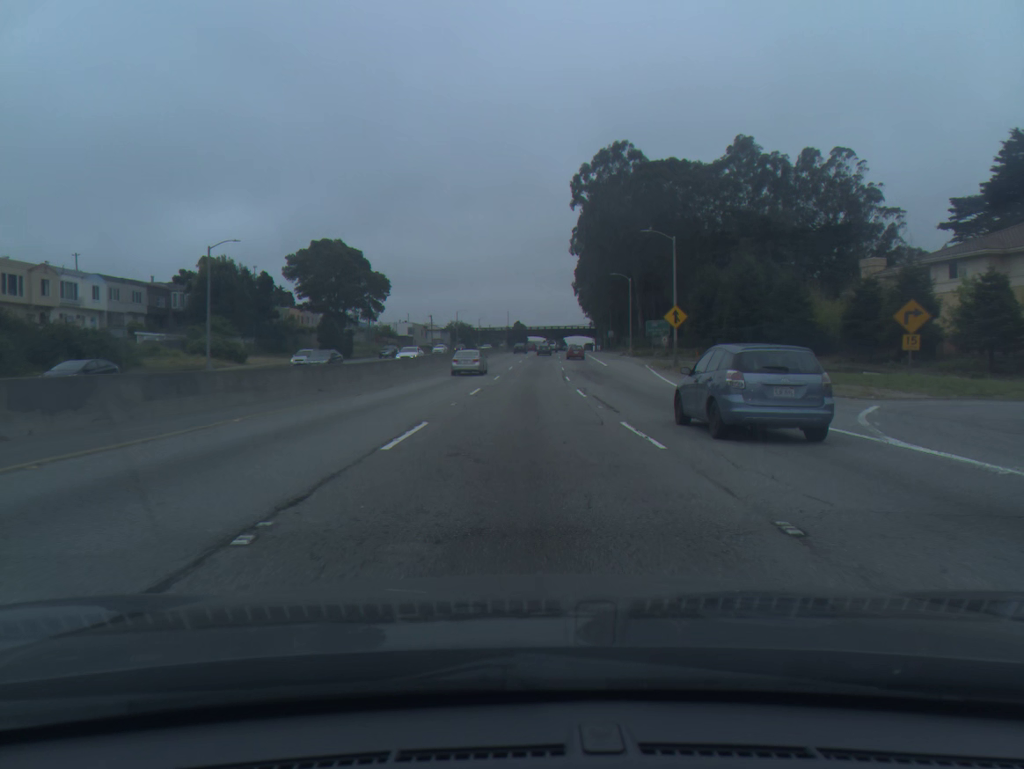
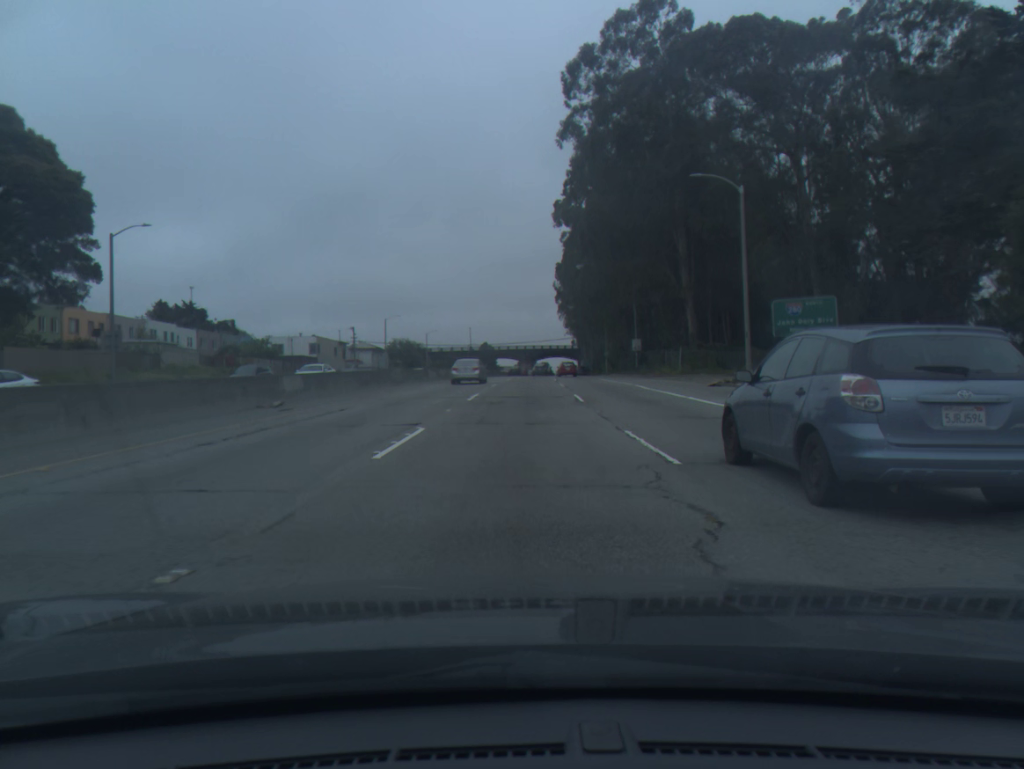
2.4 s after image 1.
(+1.5, +59.4) m; +2°
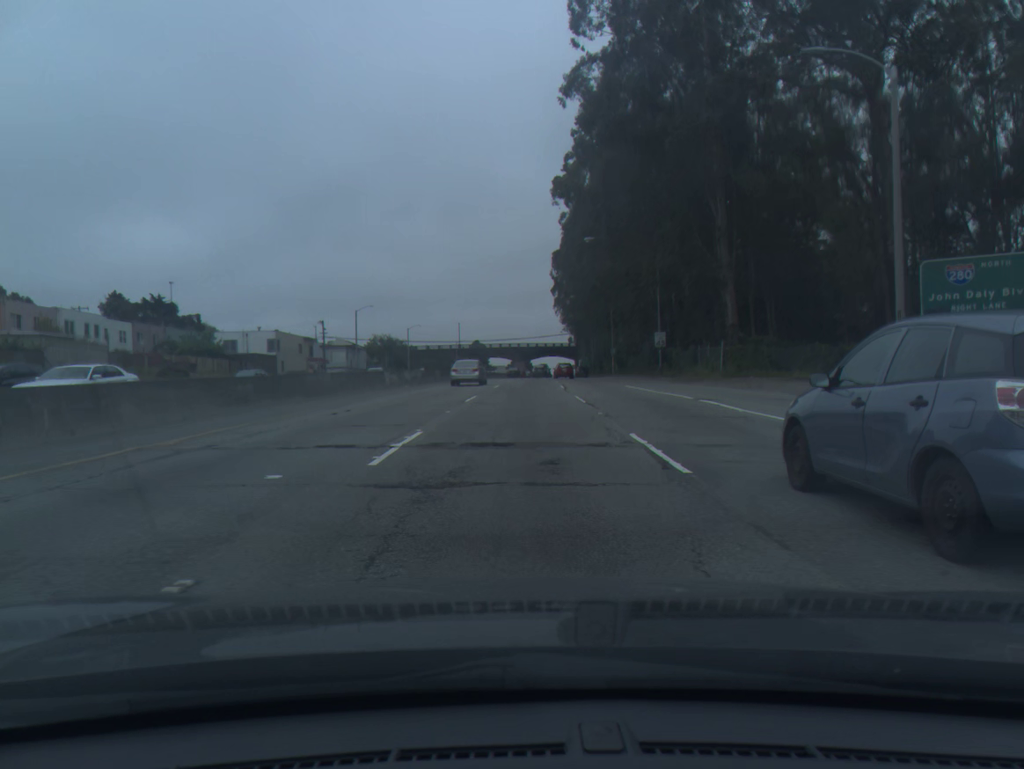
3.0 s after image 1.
(0.0, +15.1) m; 0°
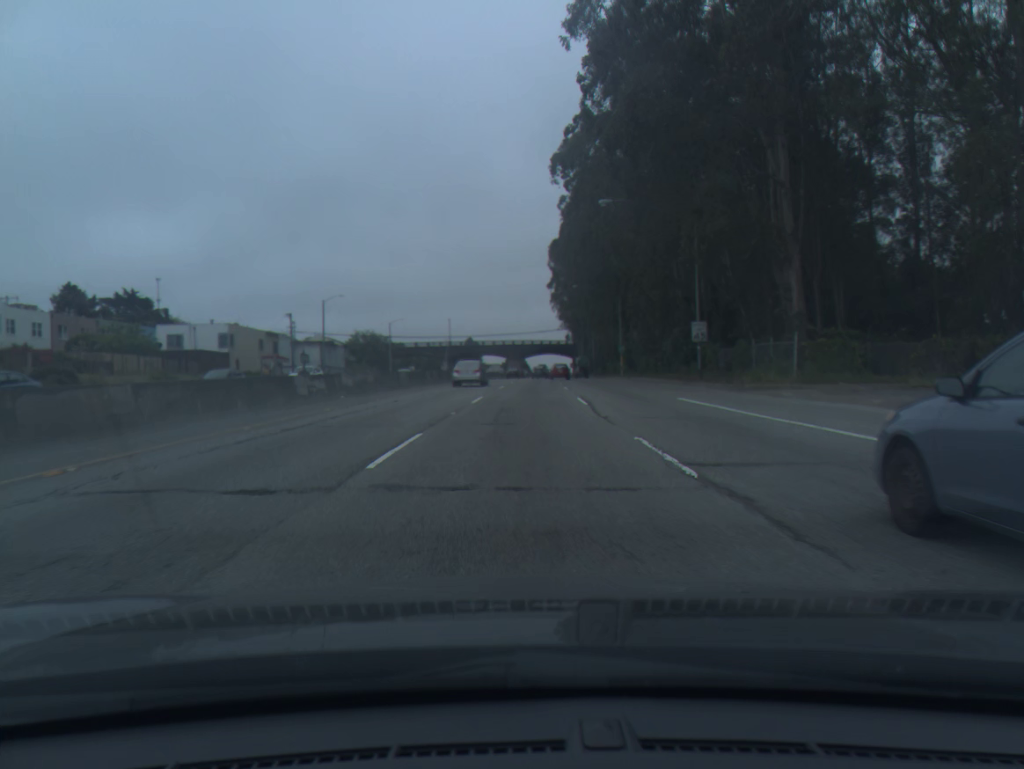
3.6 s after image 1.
(+0.1, +15.2) m; 0°
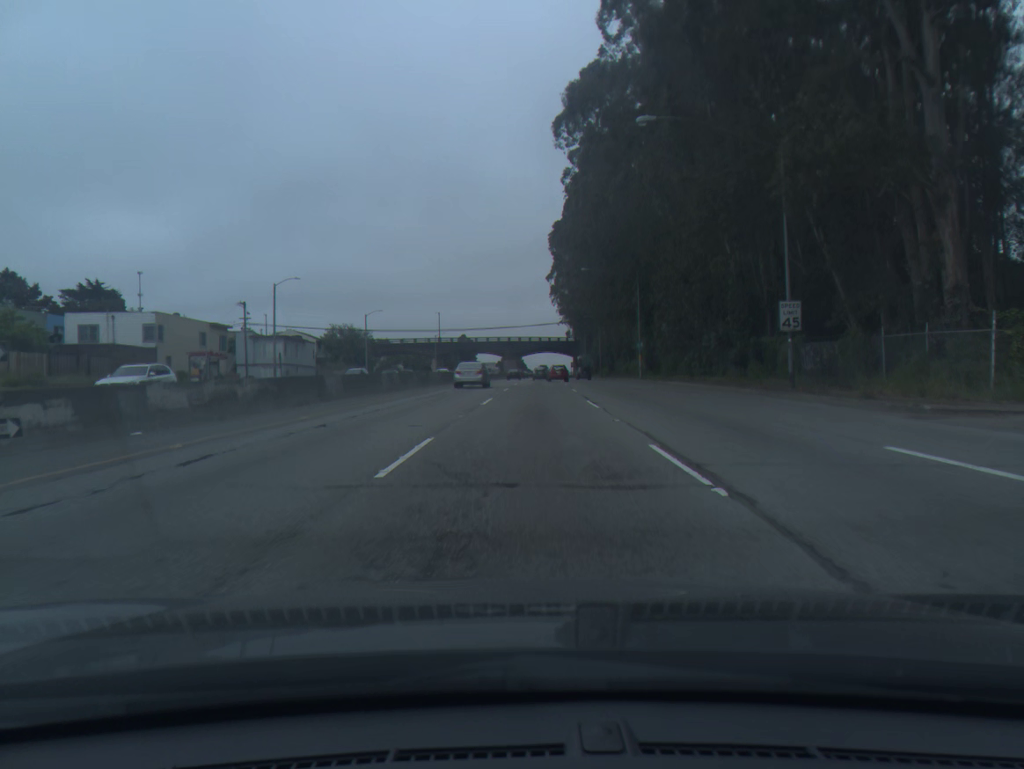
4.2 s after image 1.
(0.0, +15.3) m; 0°
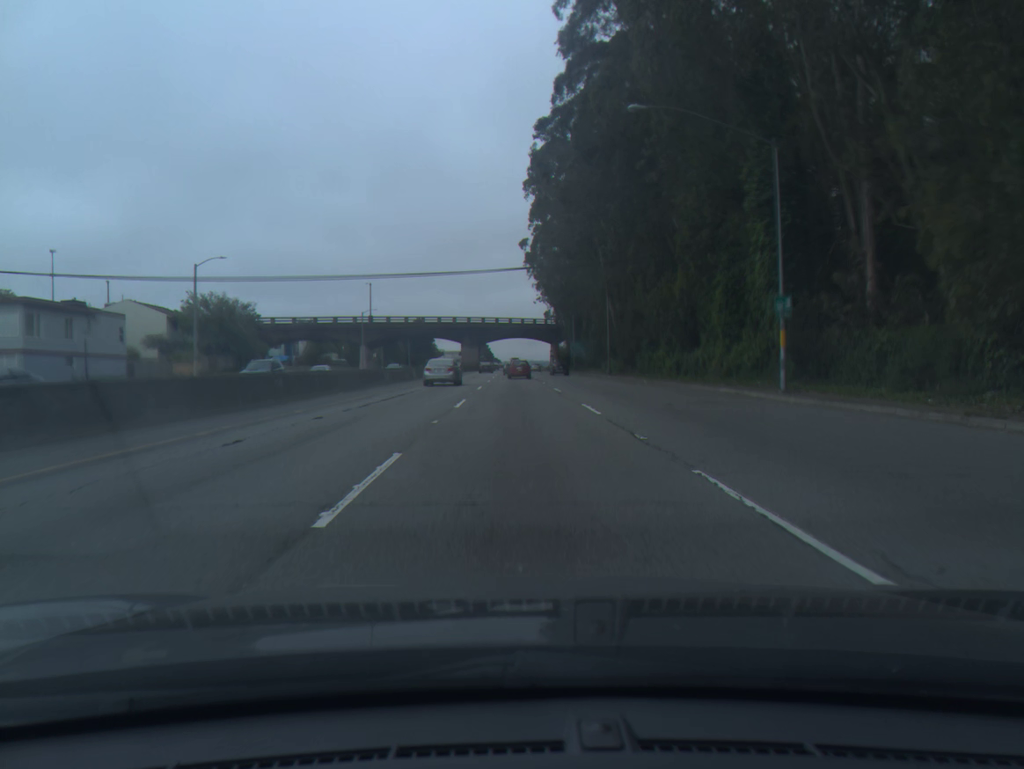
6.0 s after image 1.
(+0.9, +46.8) m; +2°
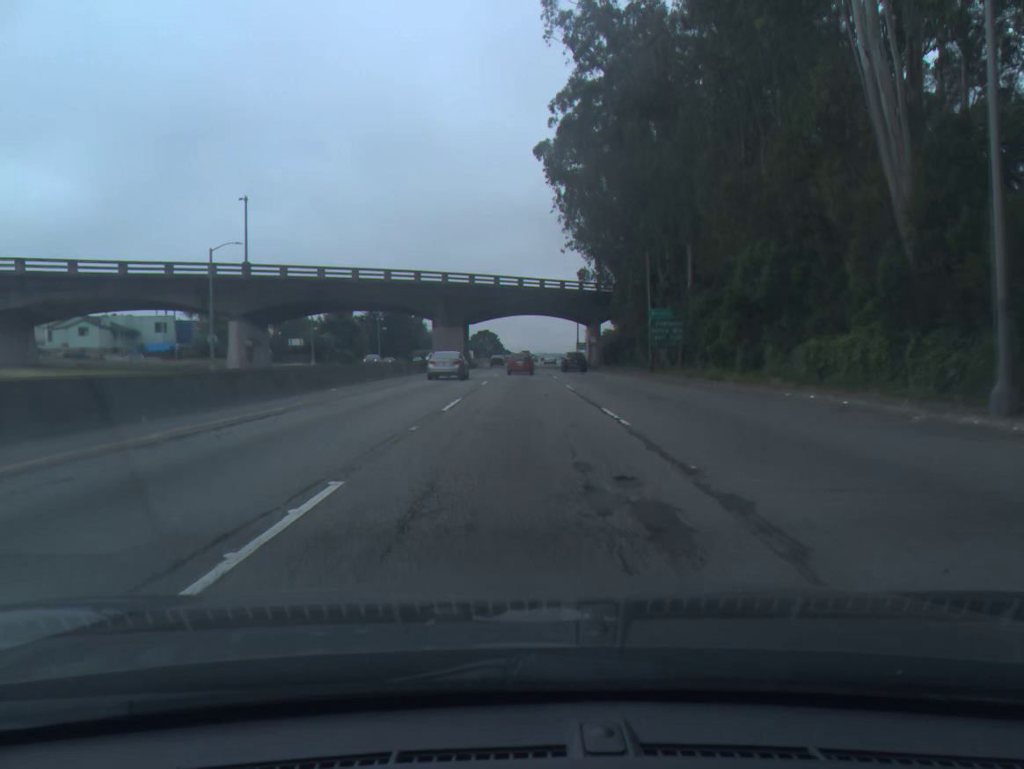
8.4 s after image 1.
(-0.4, +62.3) m; -1°
